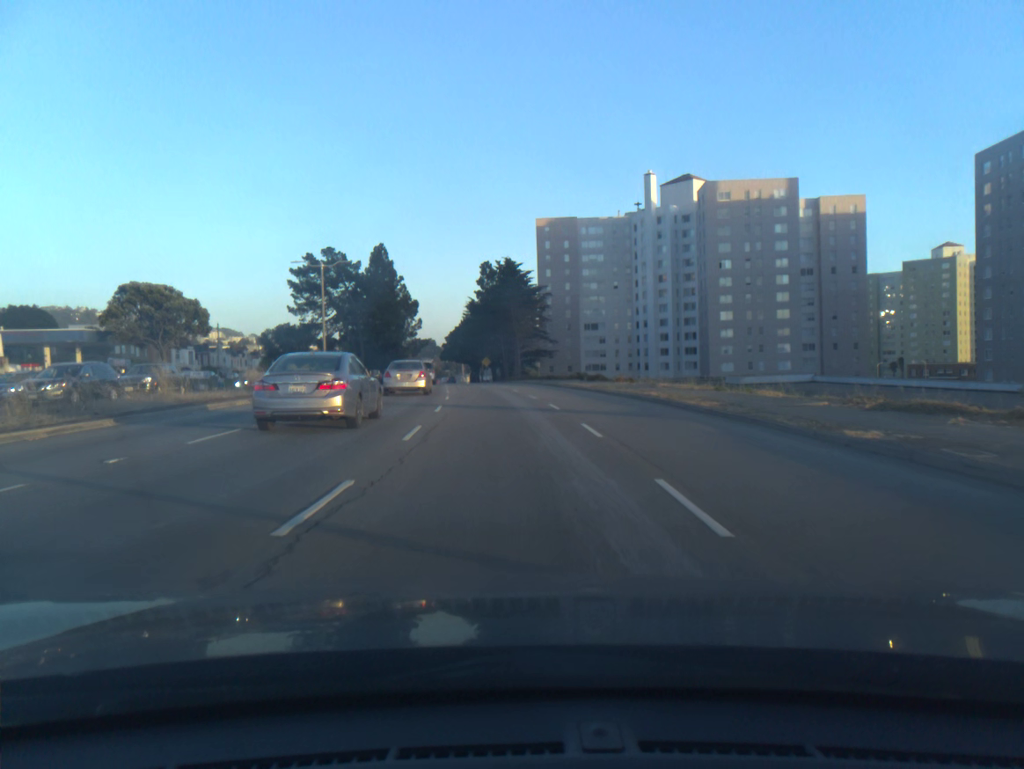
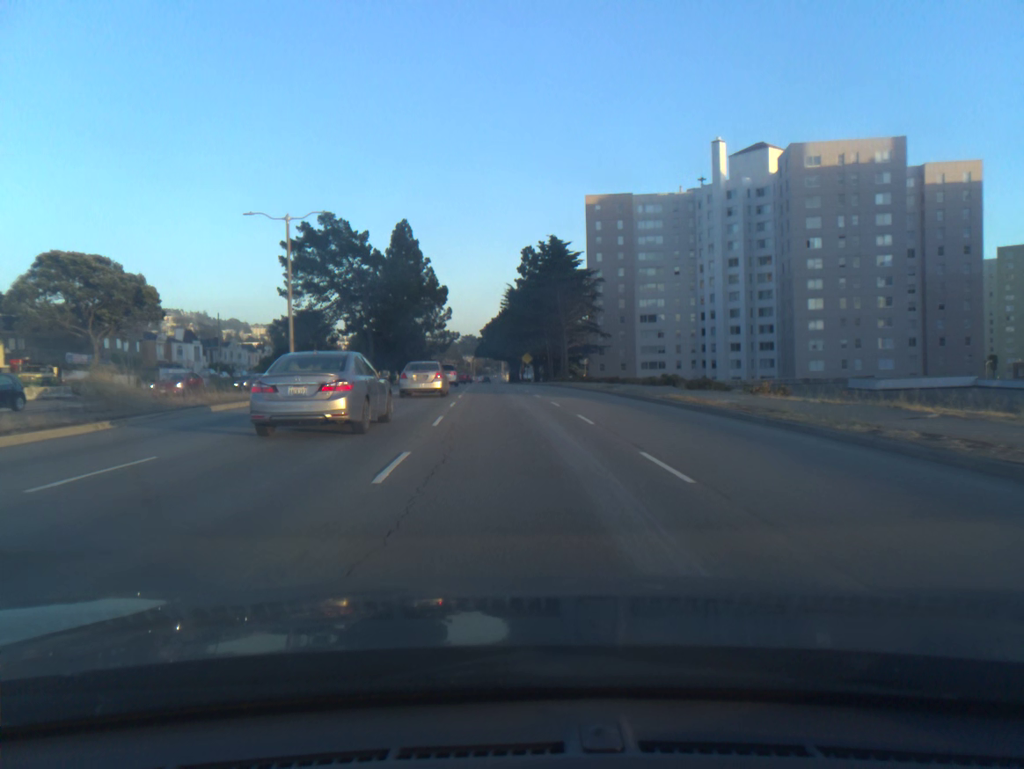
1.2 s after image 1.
(-0.6, +19.4) m; -3°
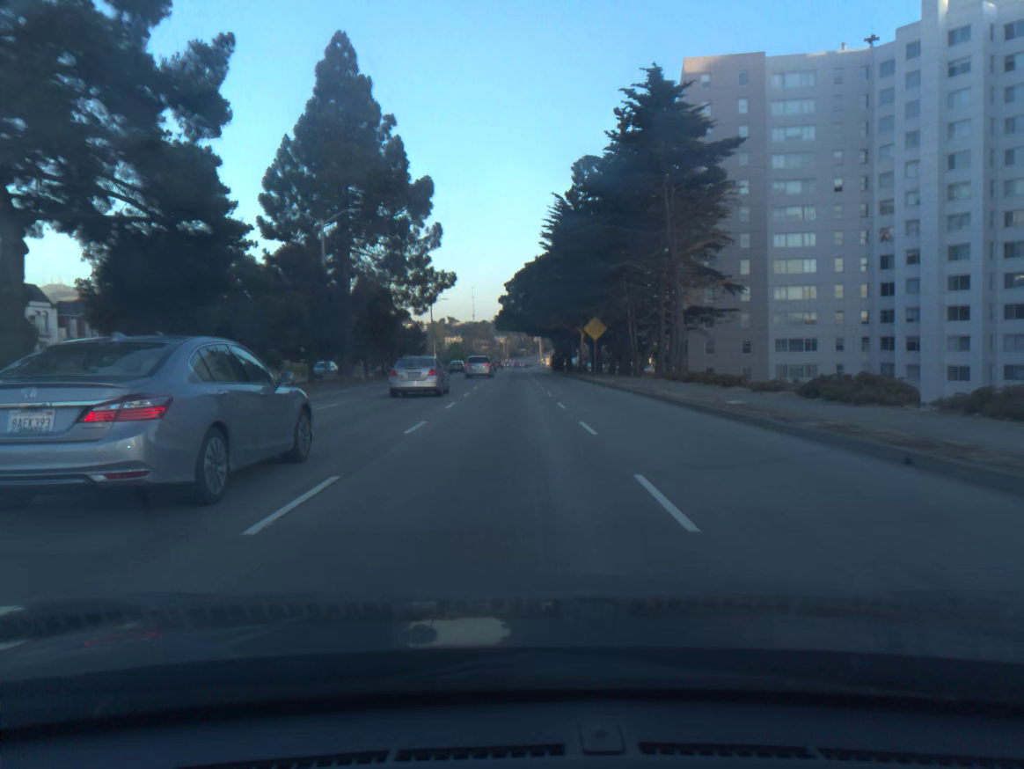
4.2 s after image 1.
(-1.6, +54.2) m; -3°
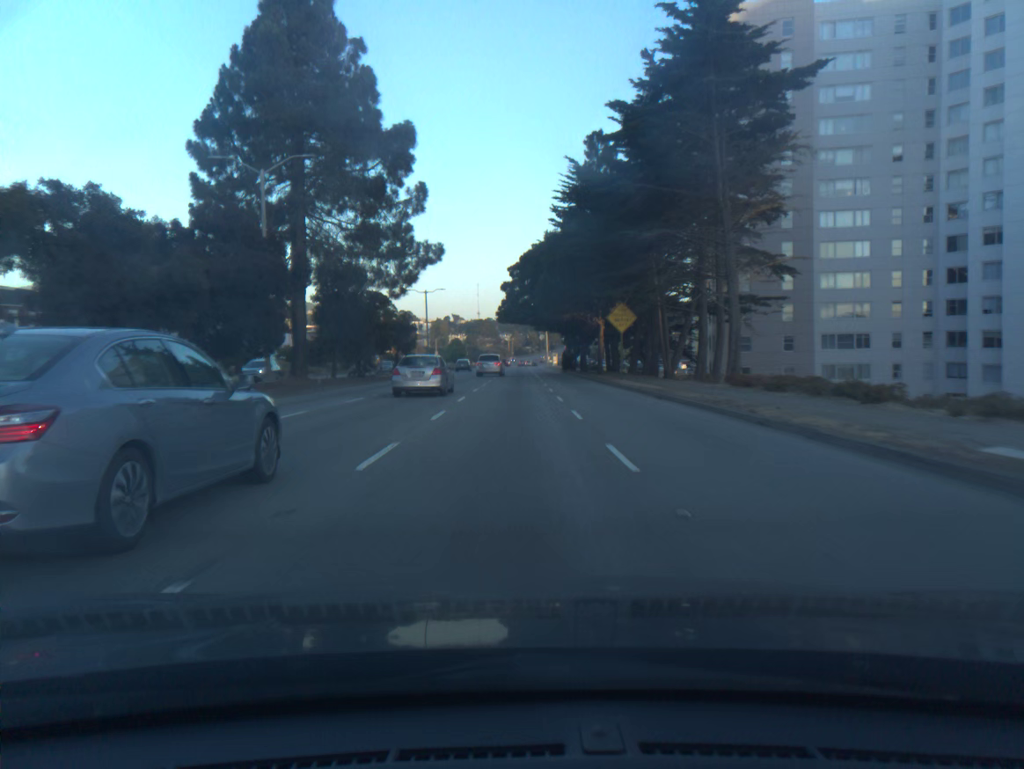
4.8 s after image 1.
(0.0, +11.7) m; 0°
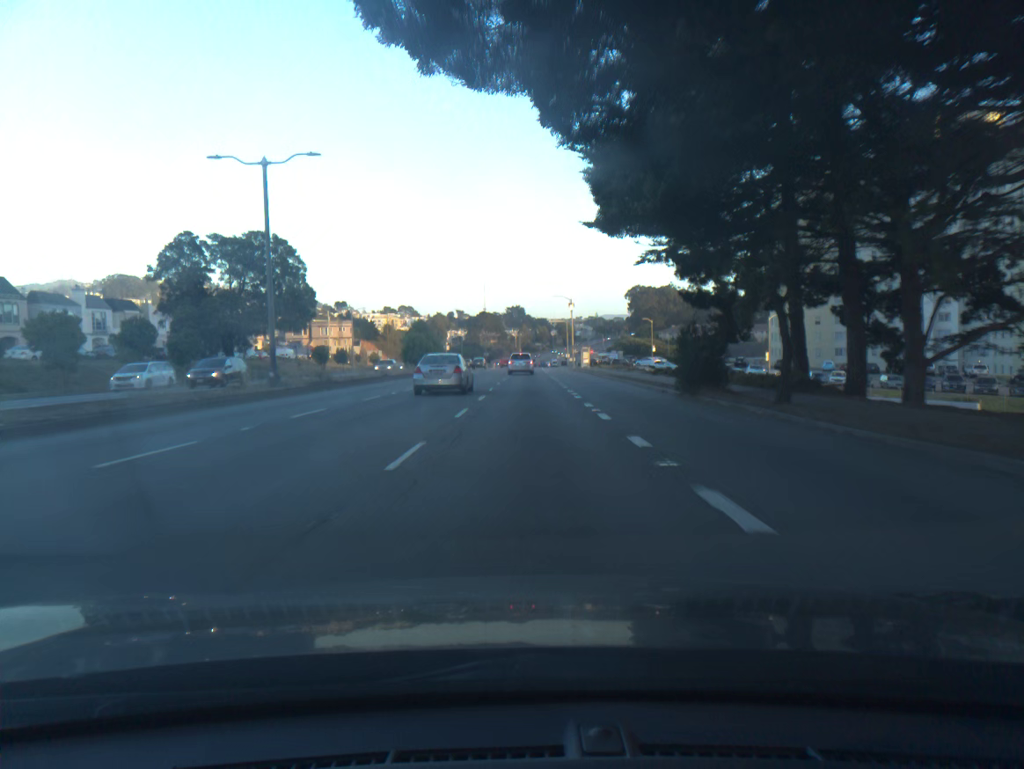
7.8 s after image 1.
(0.0, +59.6) m; -1°
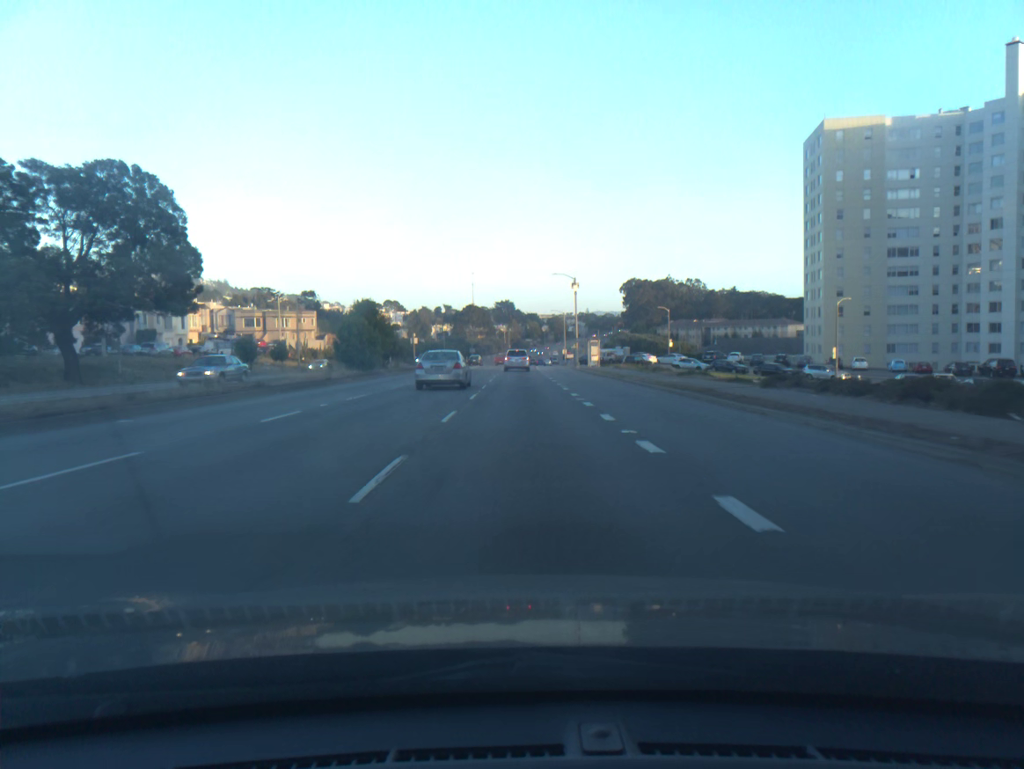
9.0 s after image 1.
(+0.1, +23.8) m; +1°
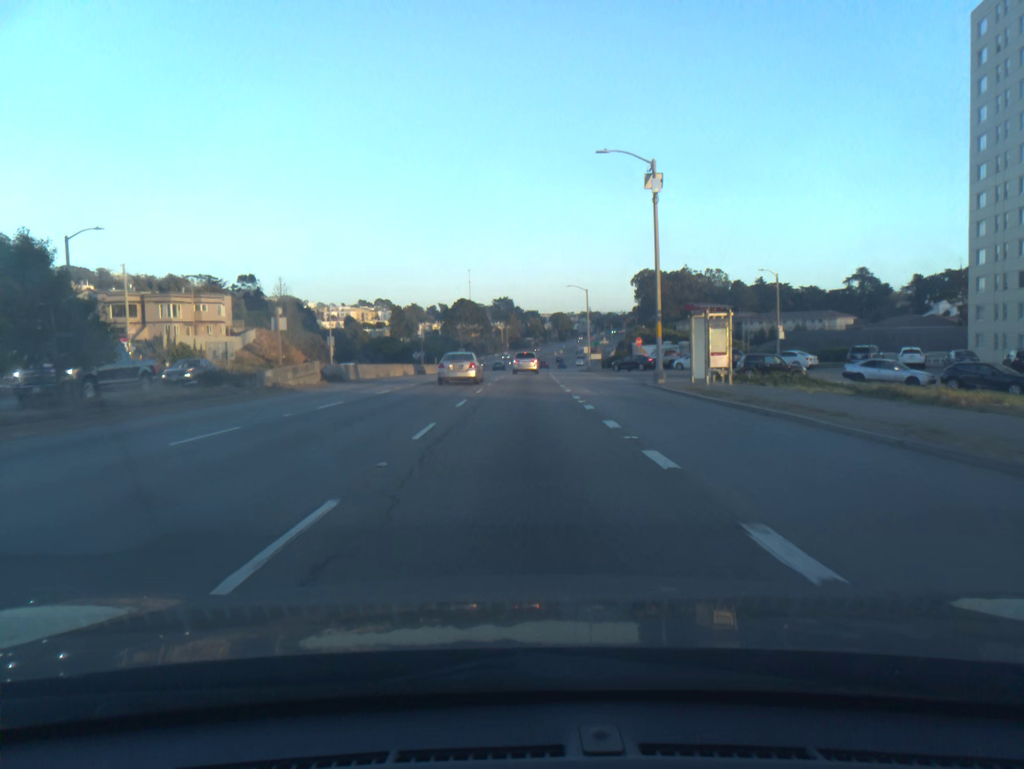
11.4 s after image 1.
(0.0, +47.6) m; 0°
